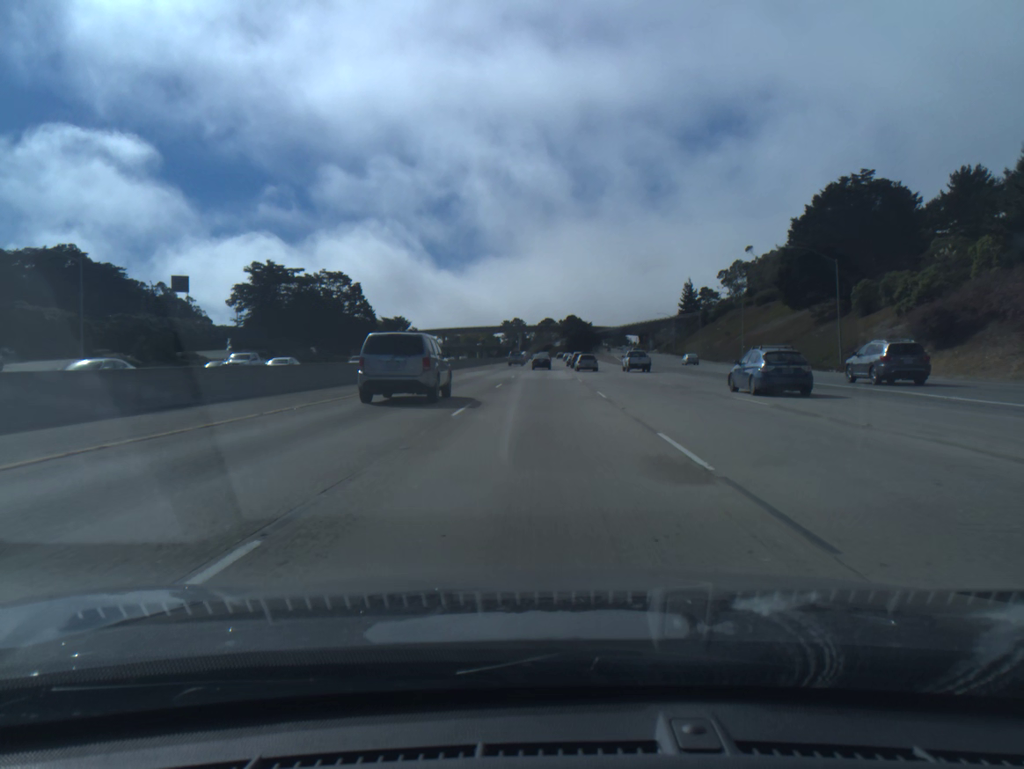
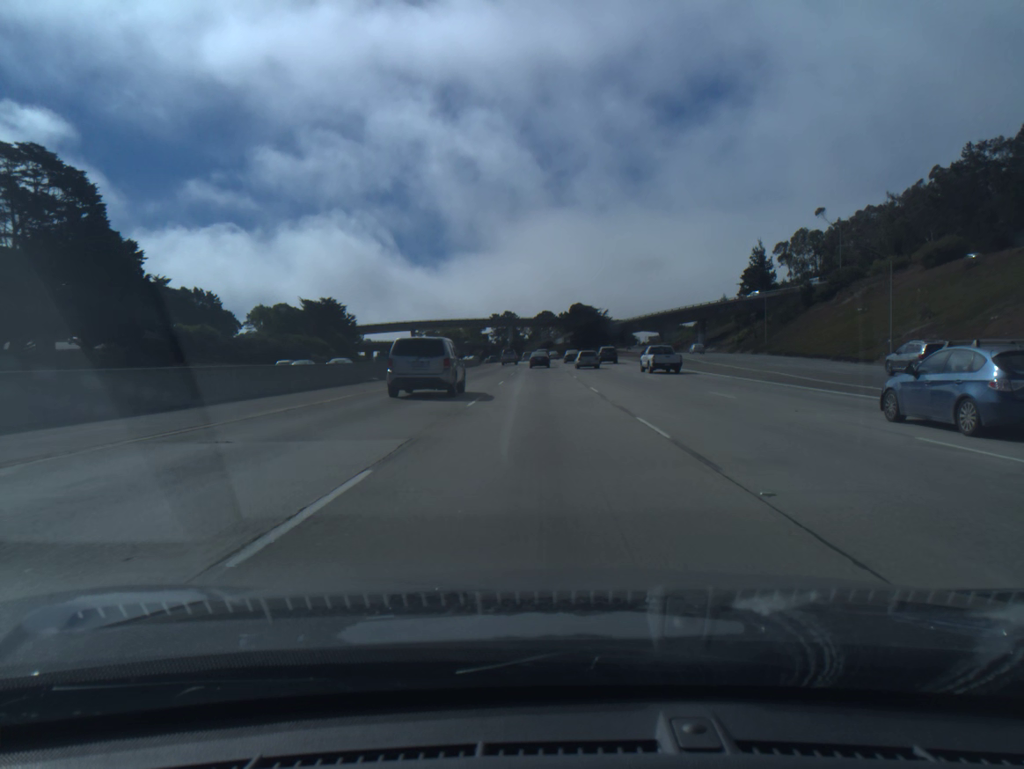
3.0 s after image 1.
(0.0, +84.5) m; 0°
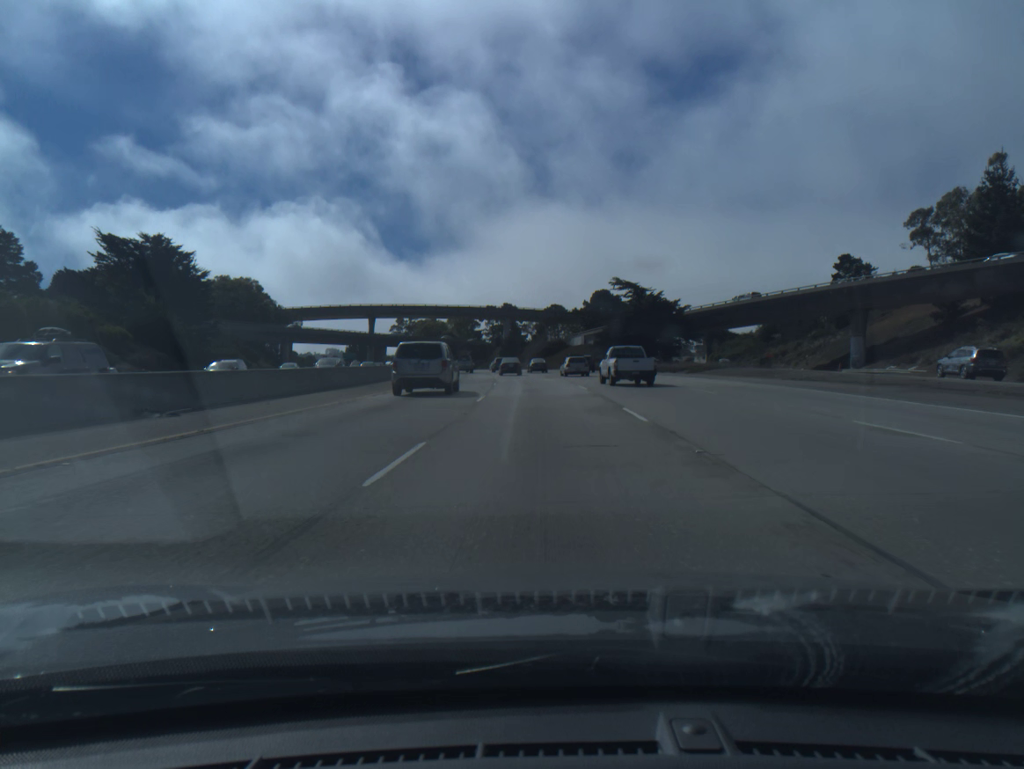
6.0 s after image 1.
(-0.4, +84.7) m; 0°
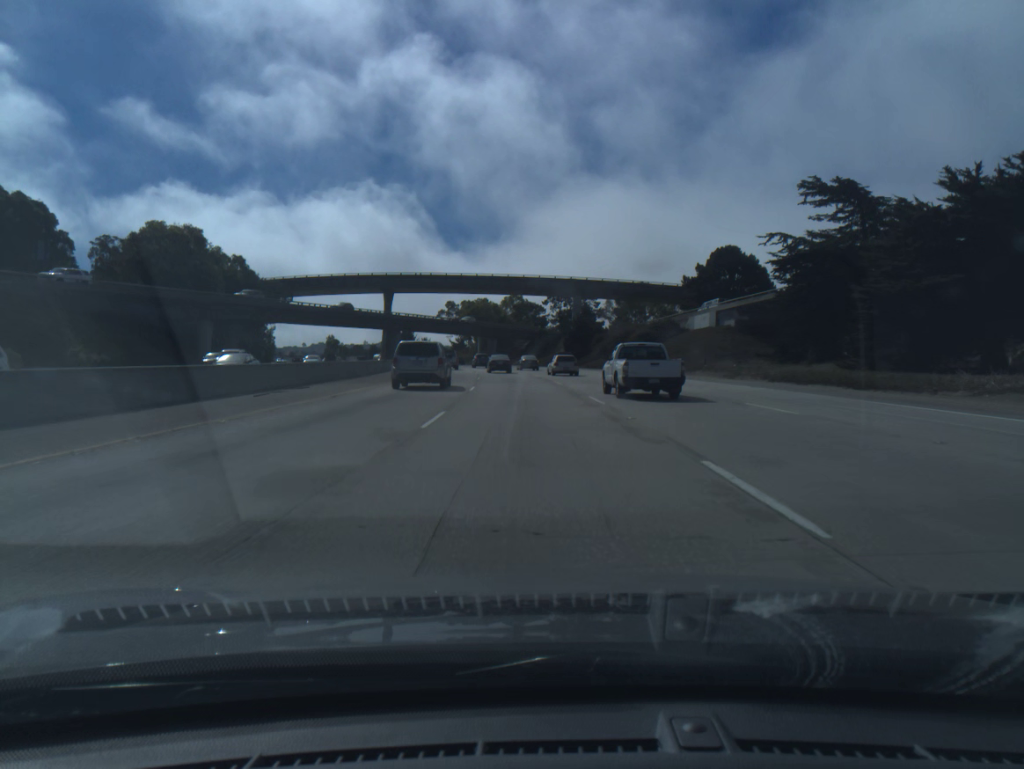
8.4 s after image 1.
(-2.3, +67.3) m; -5°
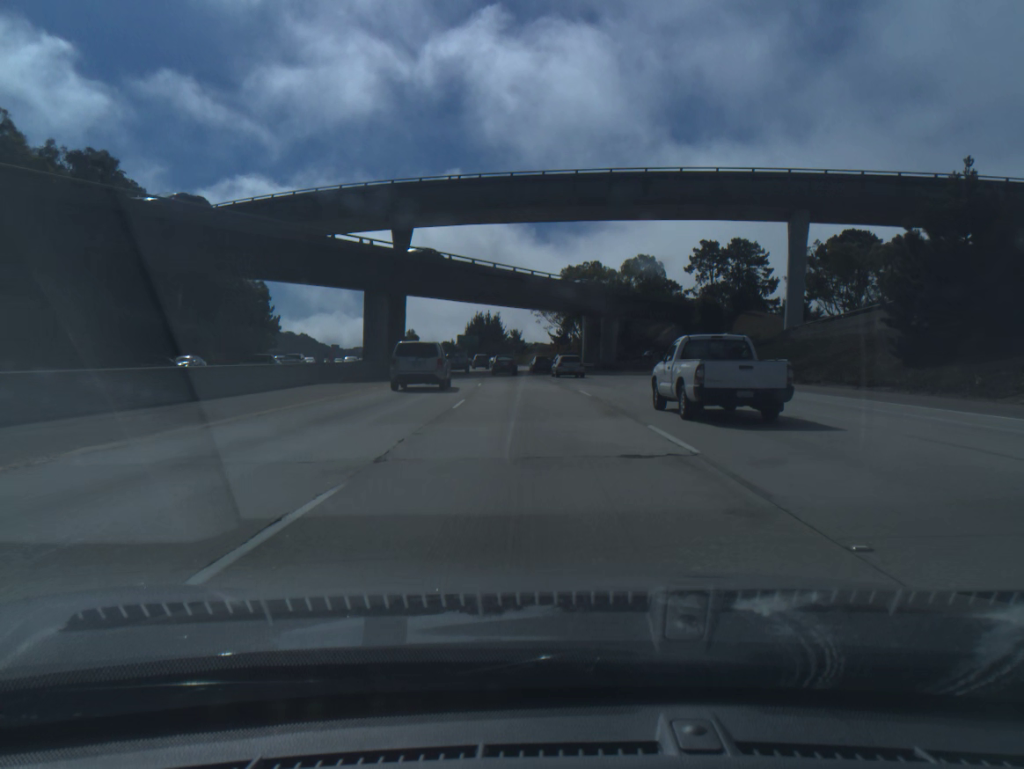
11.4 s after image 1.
(-5.7, +82.9) m; -8°
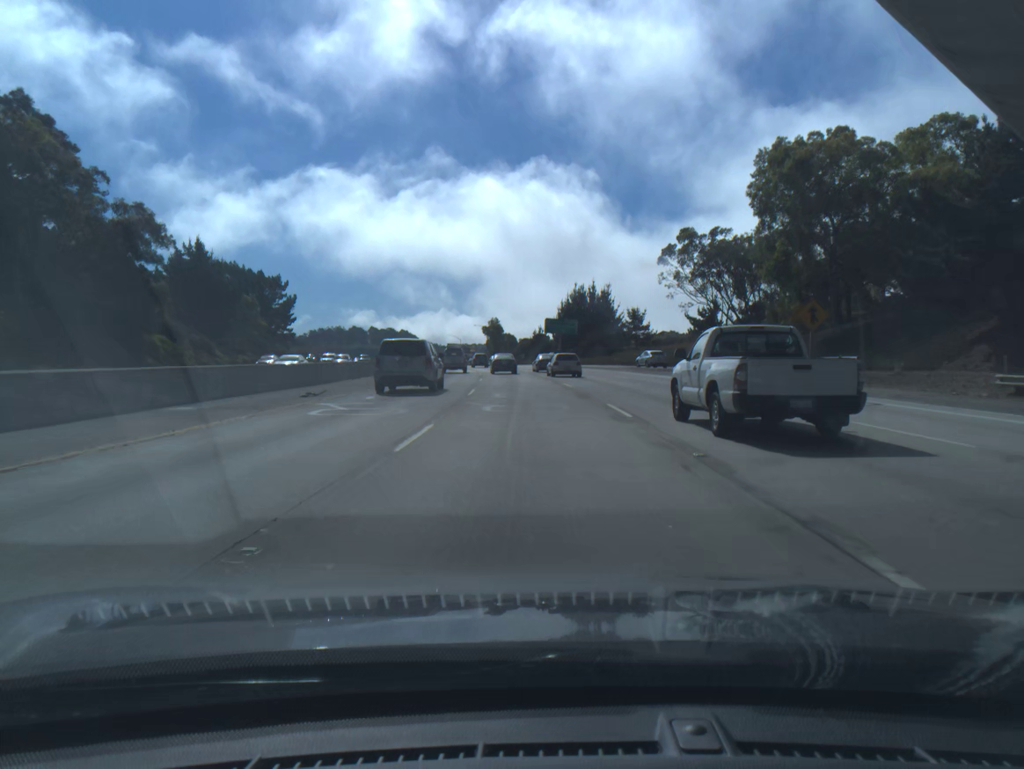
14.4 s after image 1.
(-5.0, +81.5) m; -7°
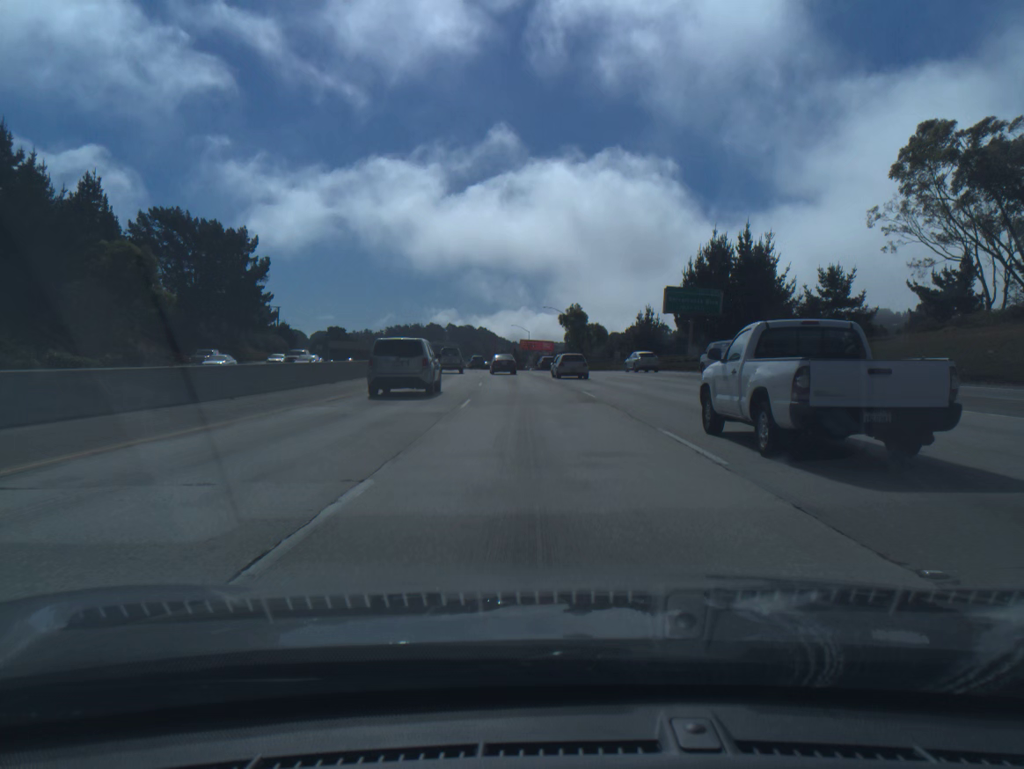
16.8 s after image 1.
(-3.6, +64.4) m; -6°
